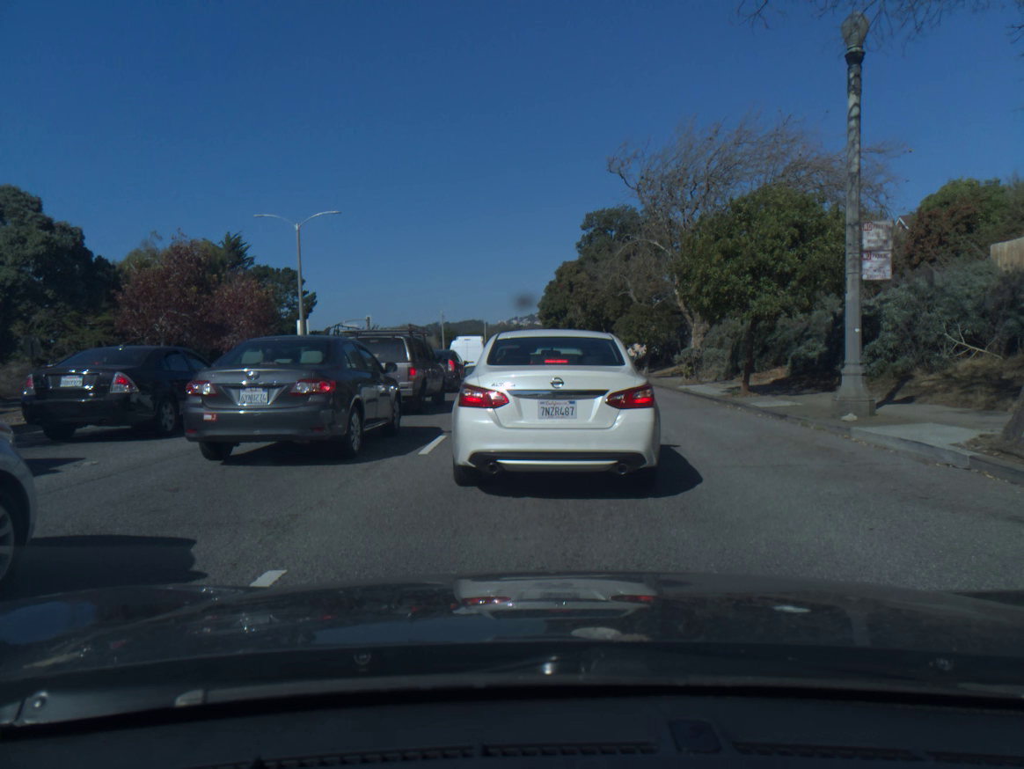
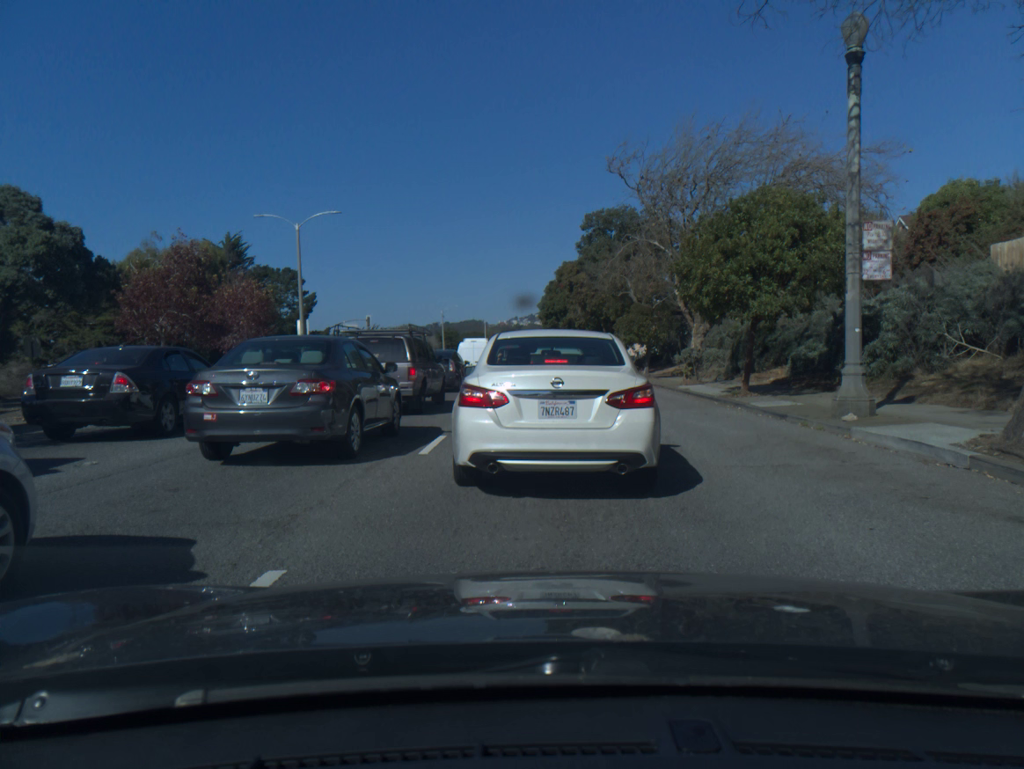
(0.0, 0.0) m; 0°
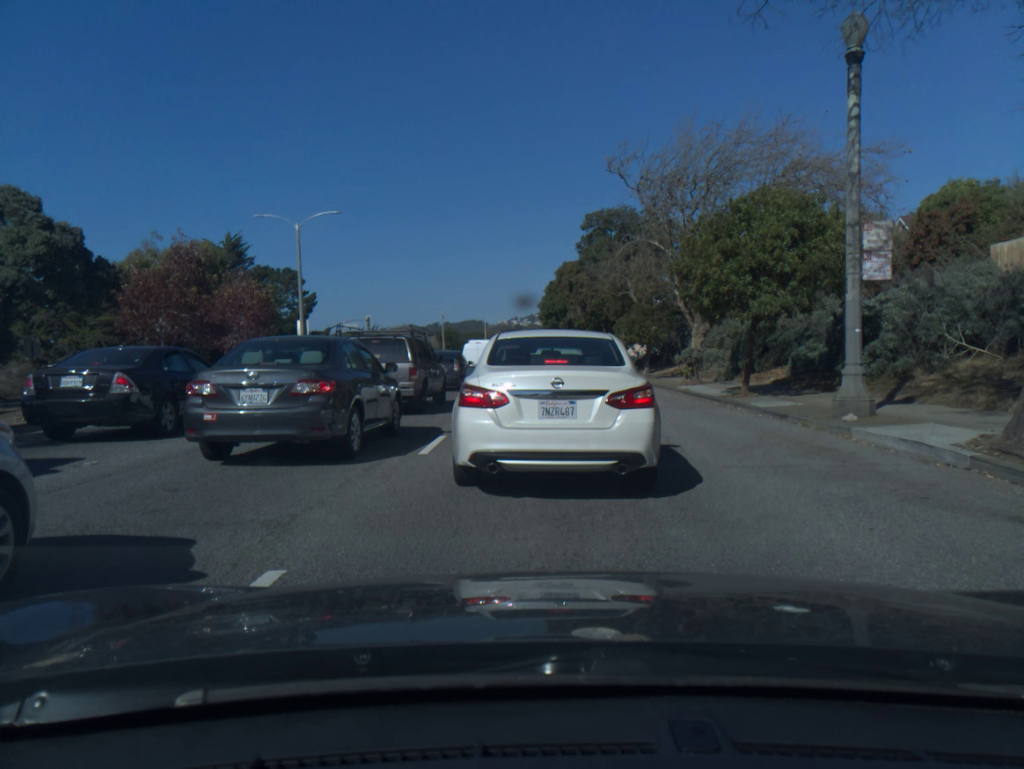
(0.0, 0.0) m; 0°
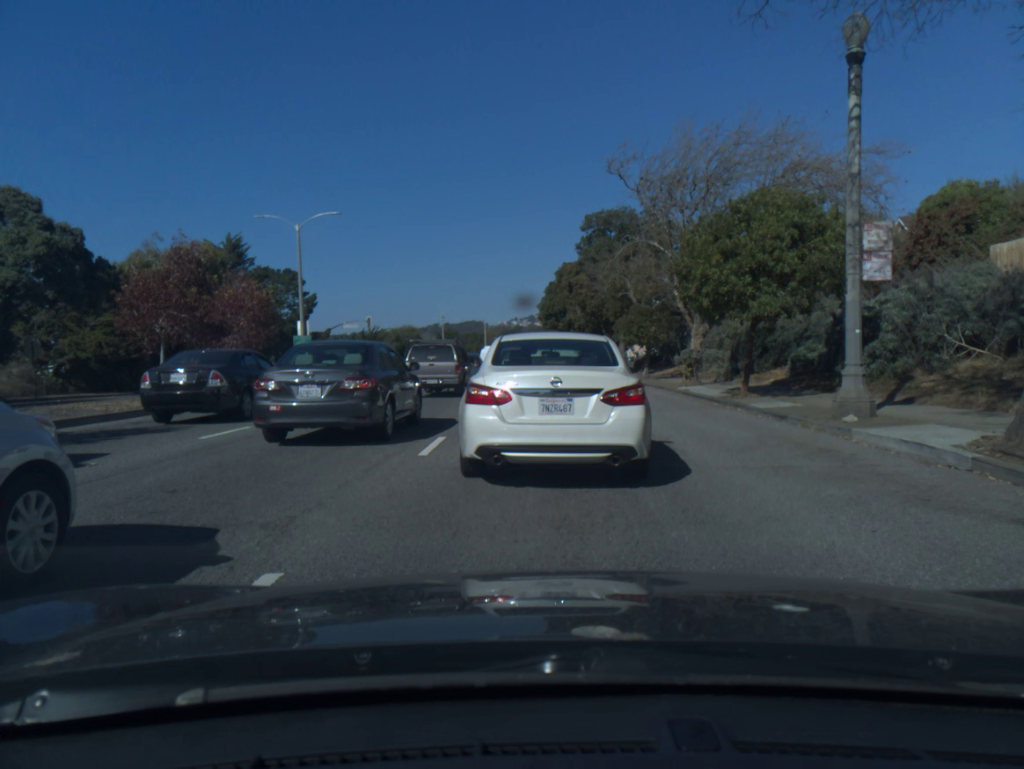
(0.0, 0.0) m; 0°
